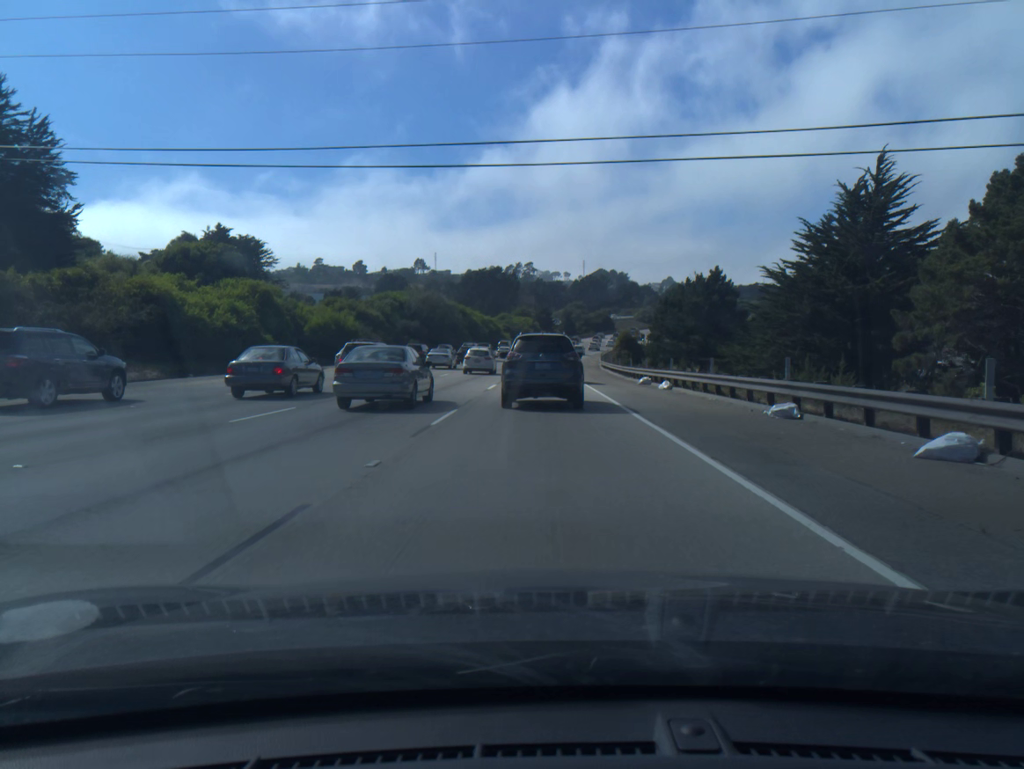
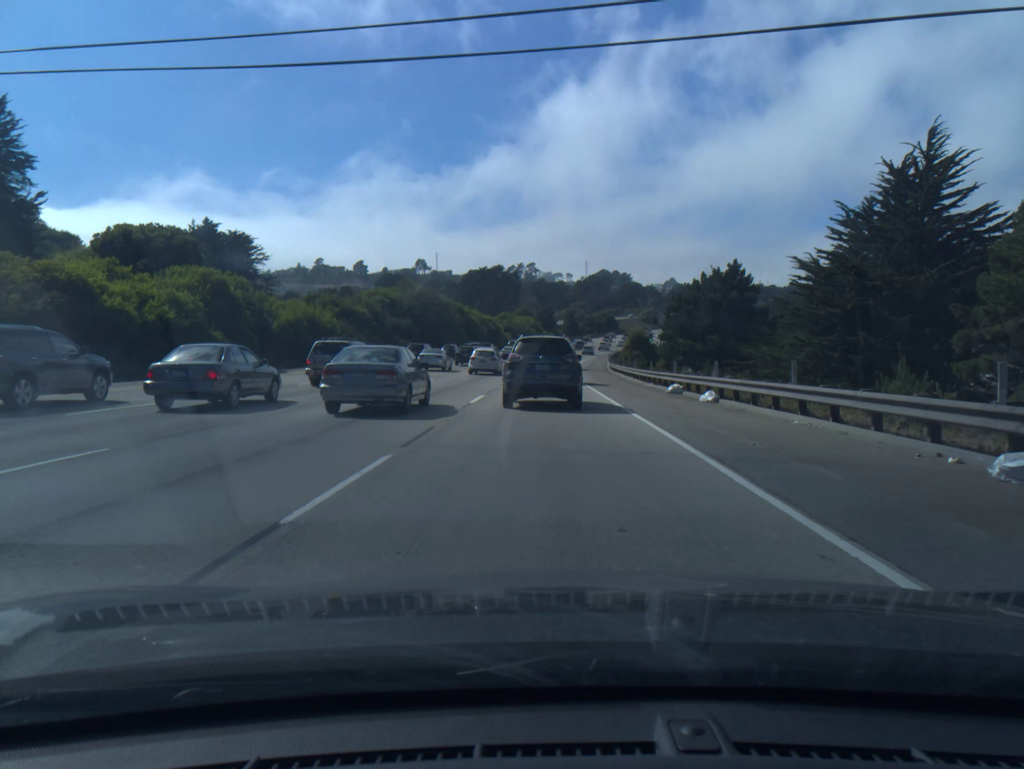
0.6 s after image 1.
(0.0, +7.8) m; 0°
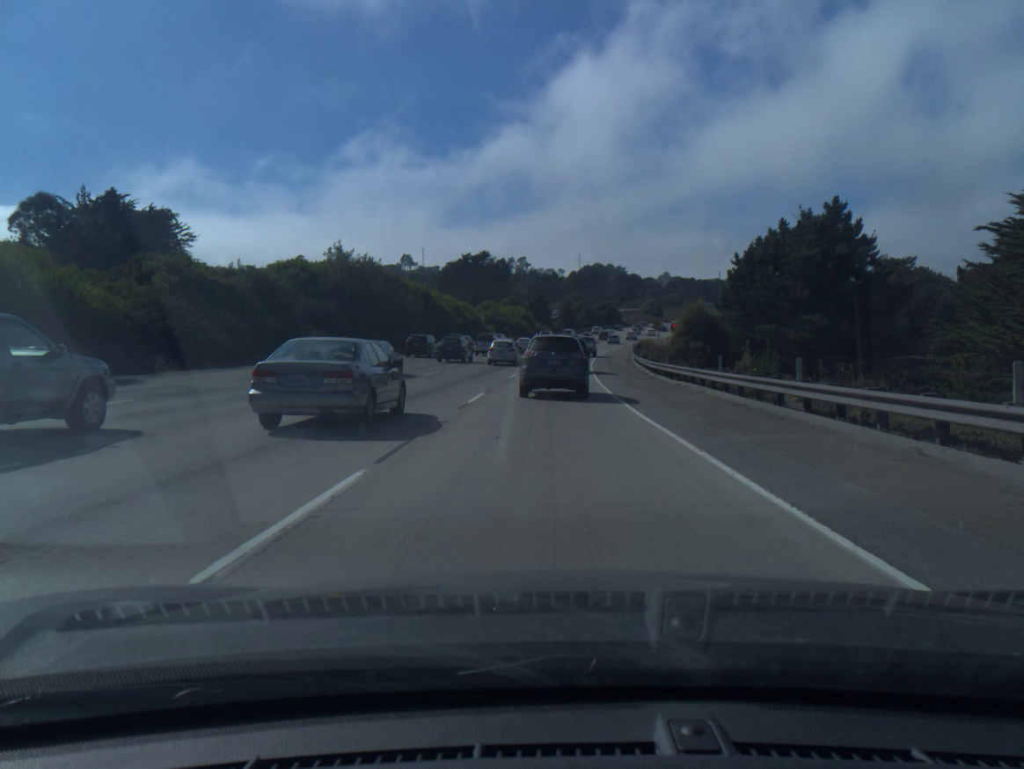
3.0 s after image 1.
(0.0, +30.6) m; +1°
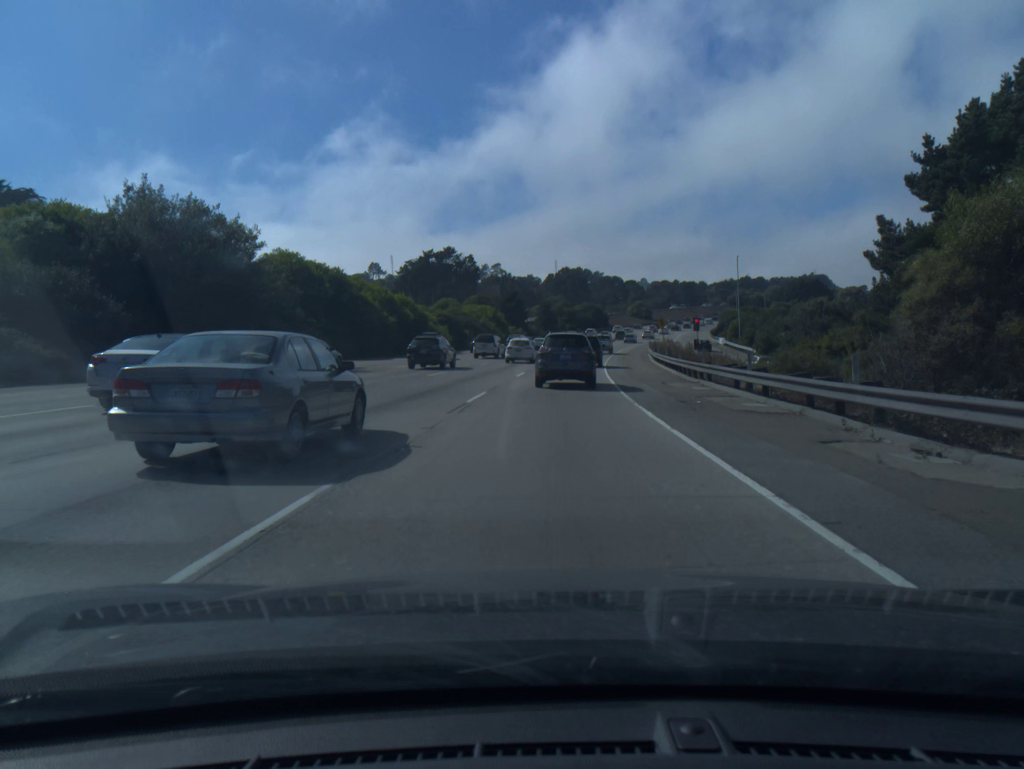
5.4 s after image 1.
(+0.5, +30.5) m; +2°
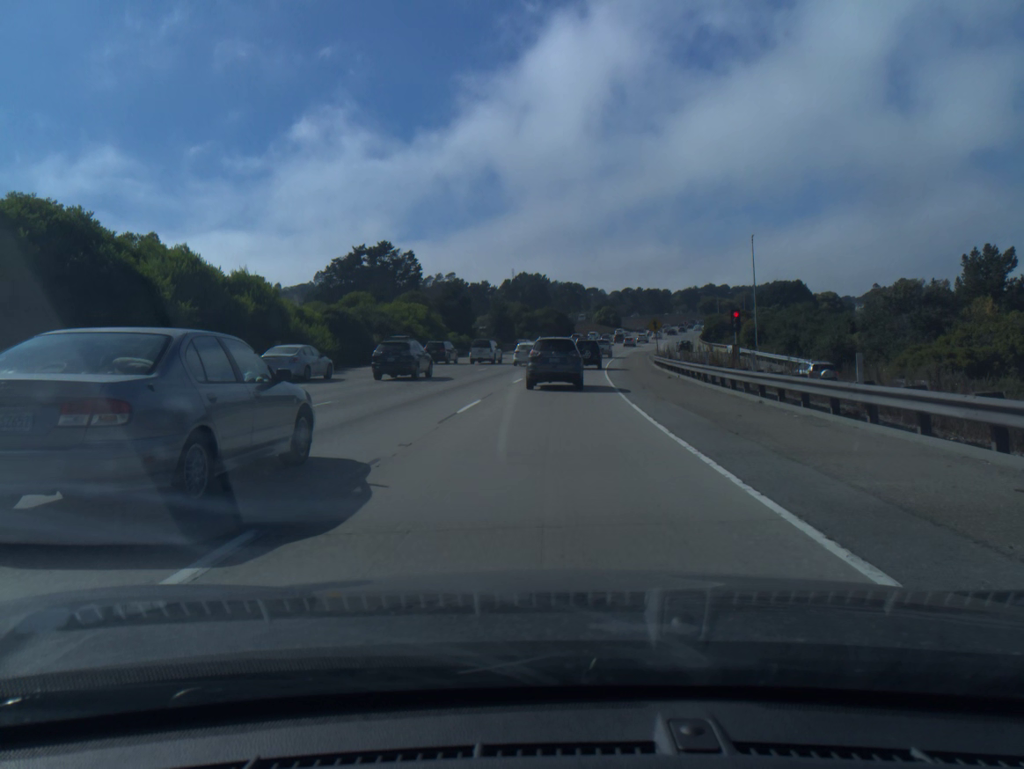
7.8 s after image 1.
(+0.8, +30.5) m; +3°
